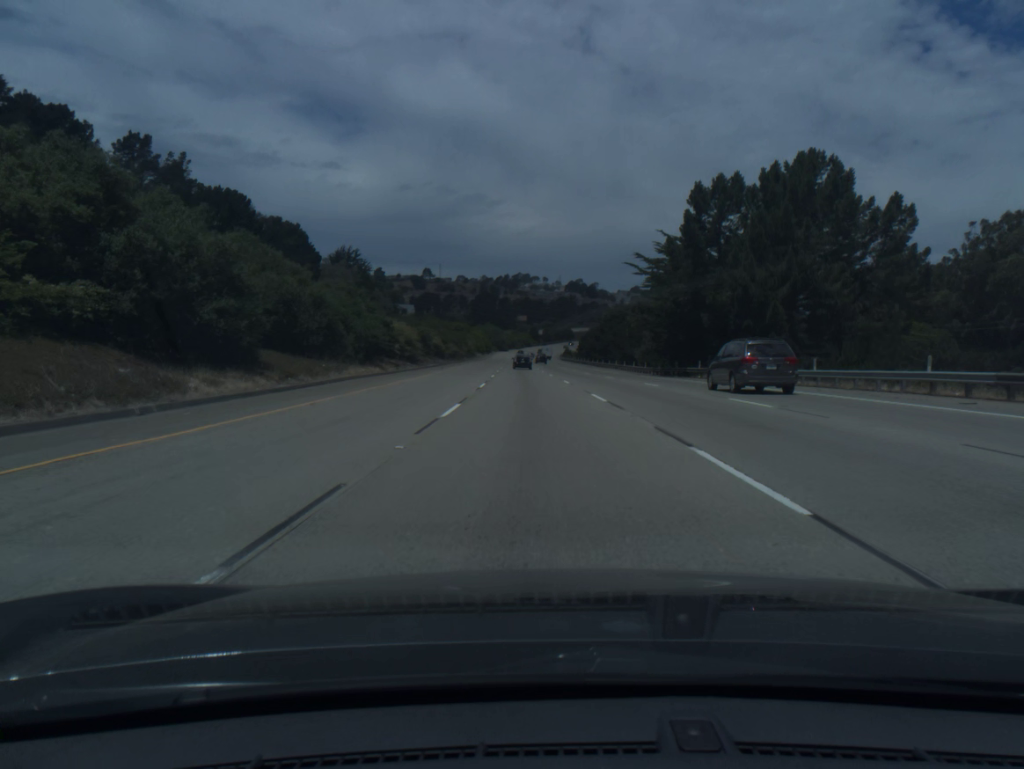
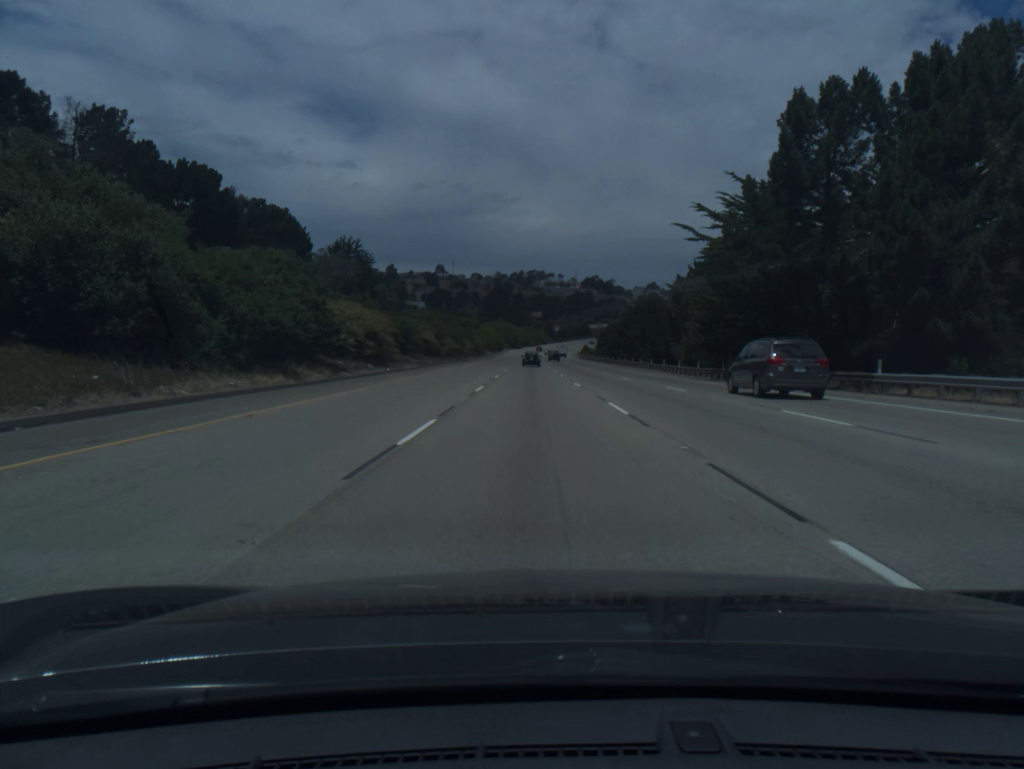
(-0.2, +19.1) m; -1°
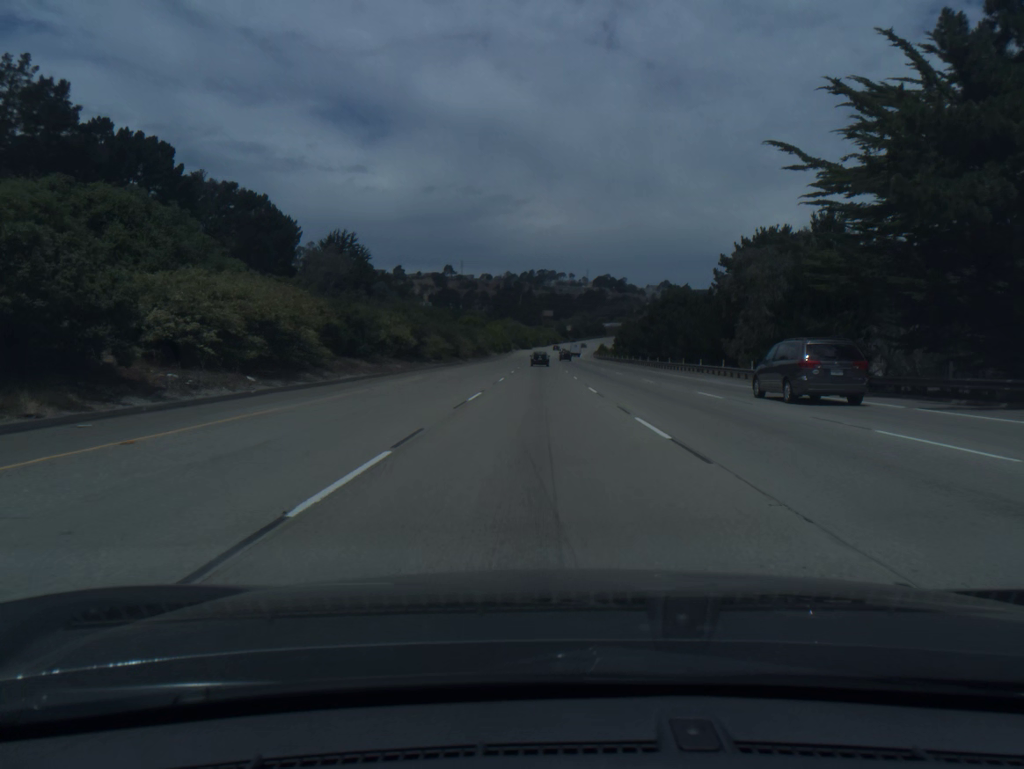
(-0.2, +19.2) m; -1°
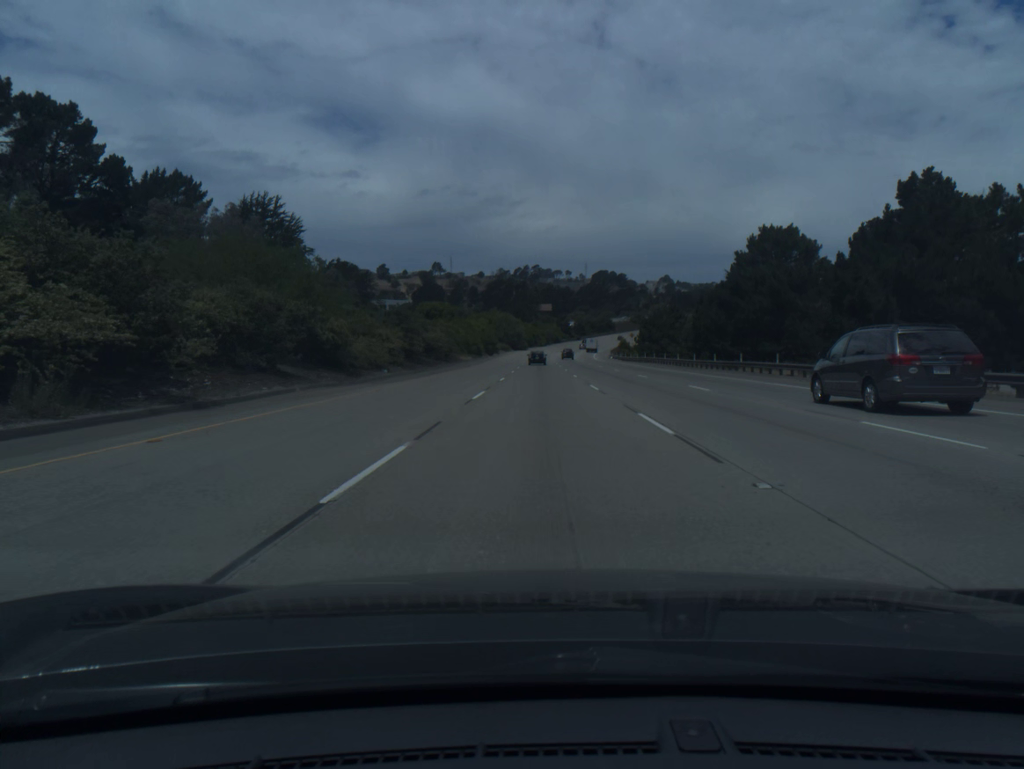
(-0.2, +57.9) m; 0°
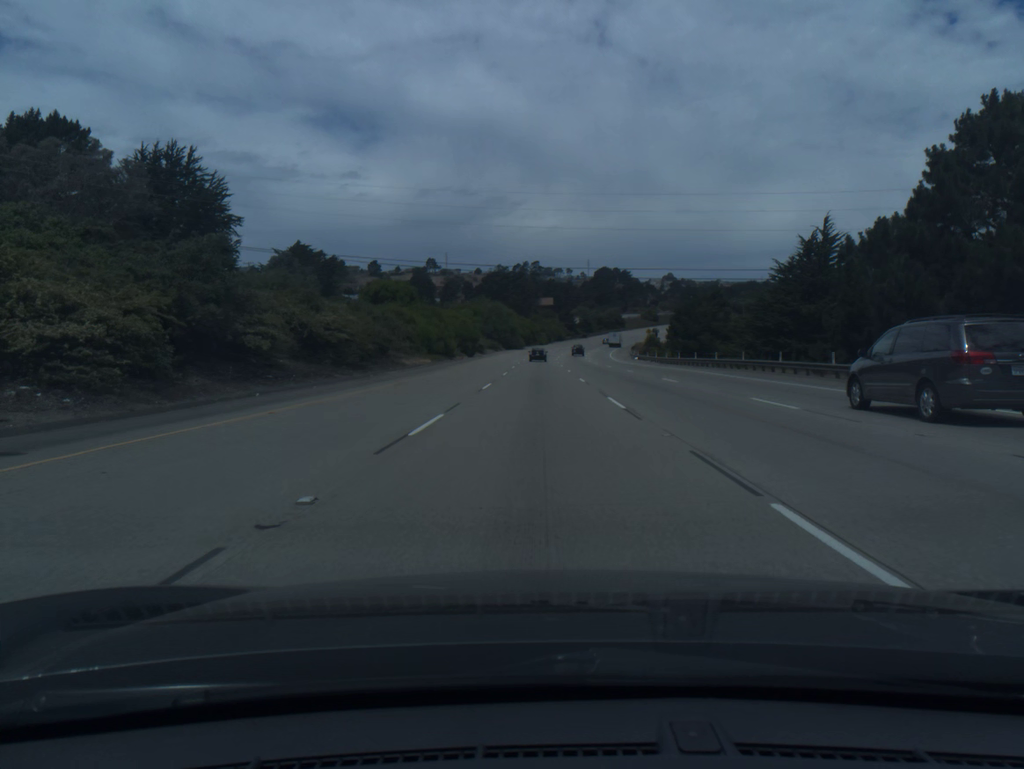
(+0.1, +38.6) m; 0°
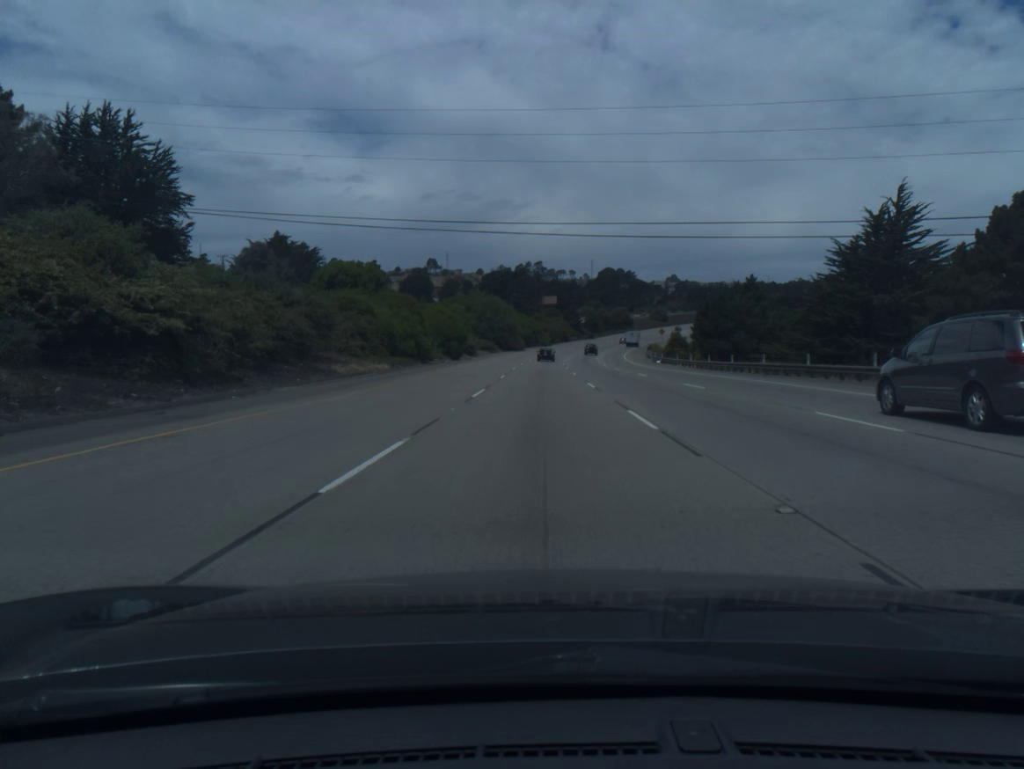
(0.0, +19.3) m; 0°
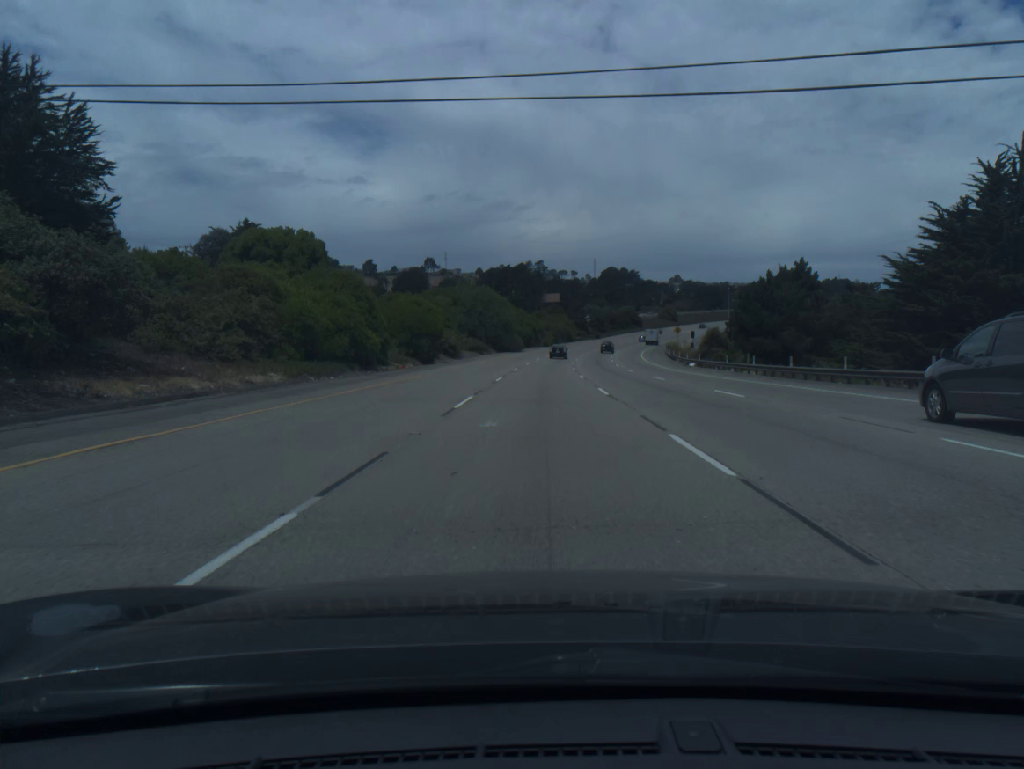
(0.0, +19.3) m; 0°
